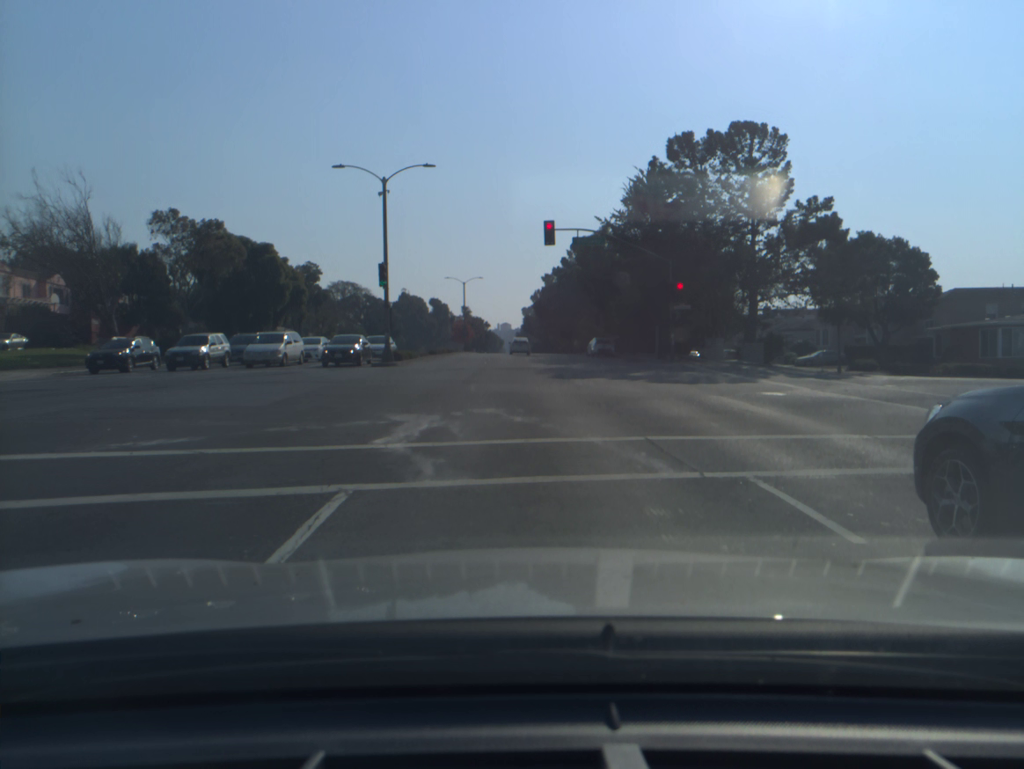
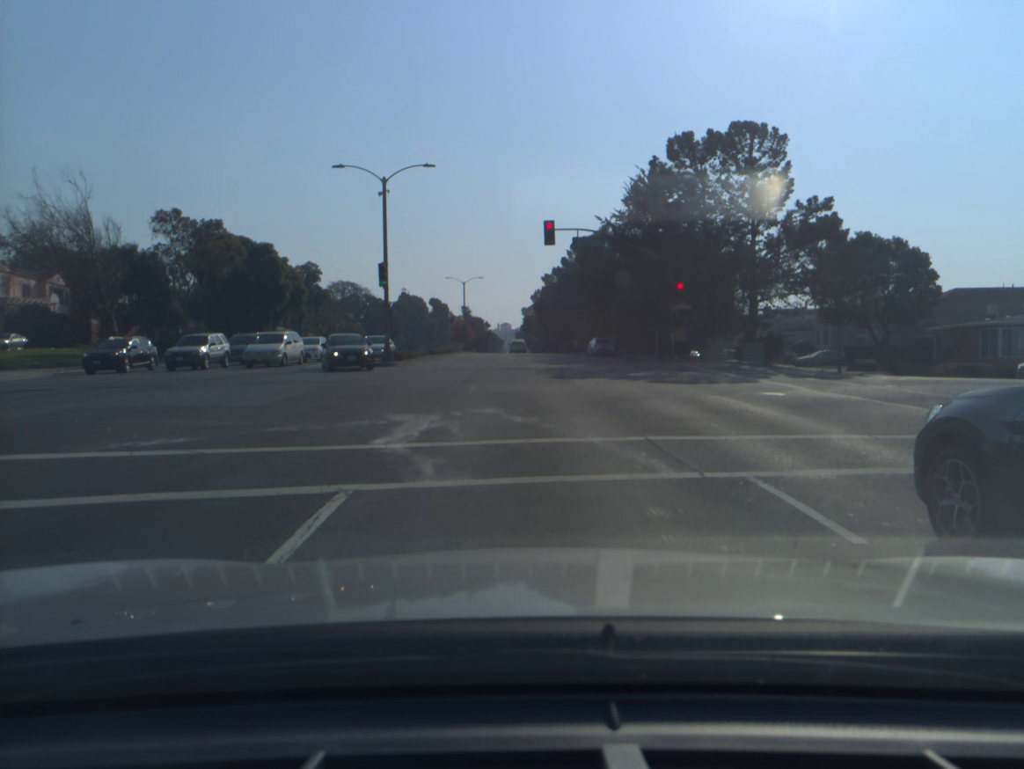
(0.0, 0.0) m; 0°
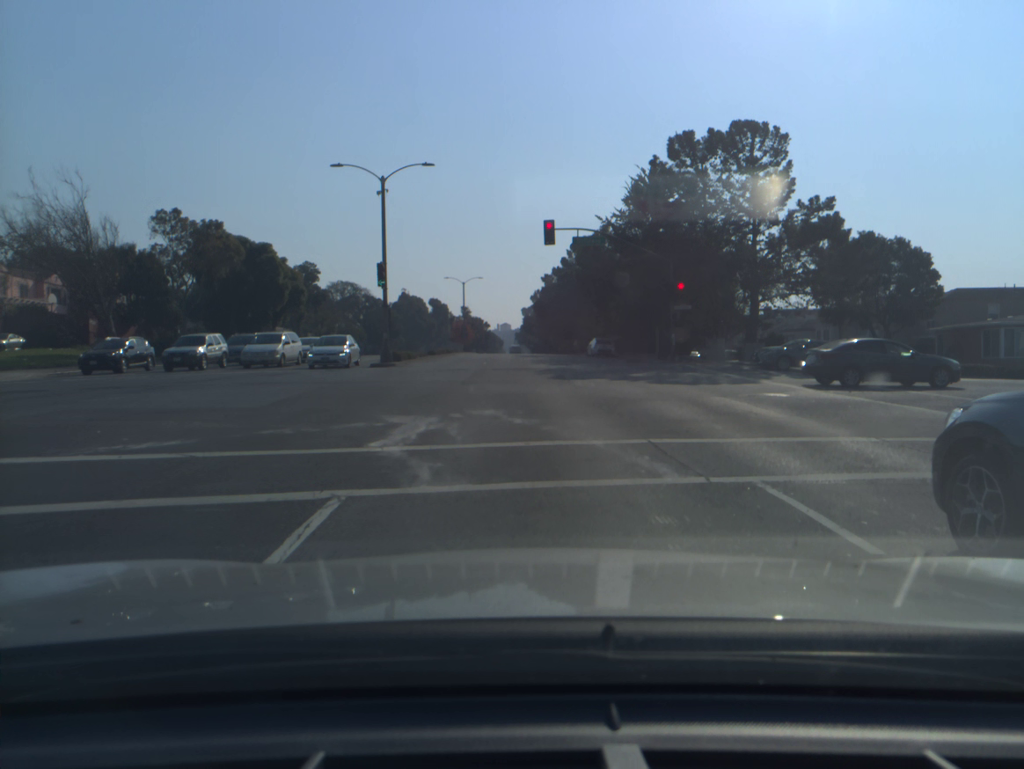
(0.0, +0.2) m; 0°
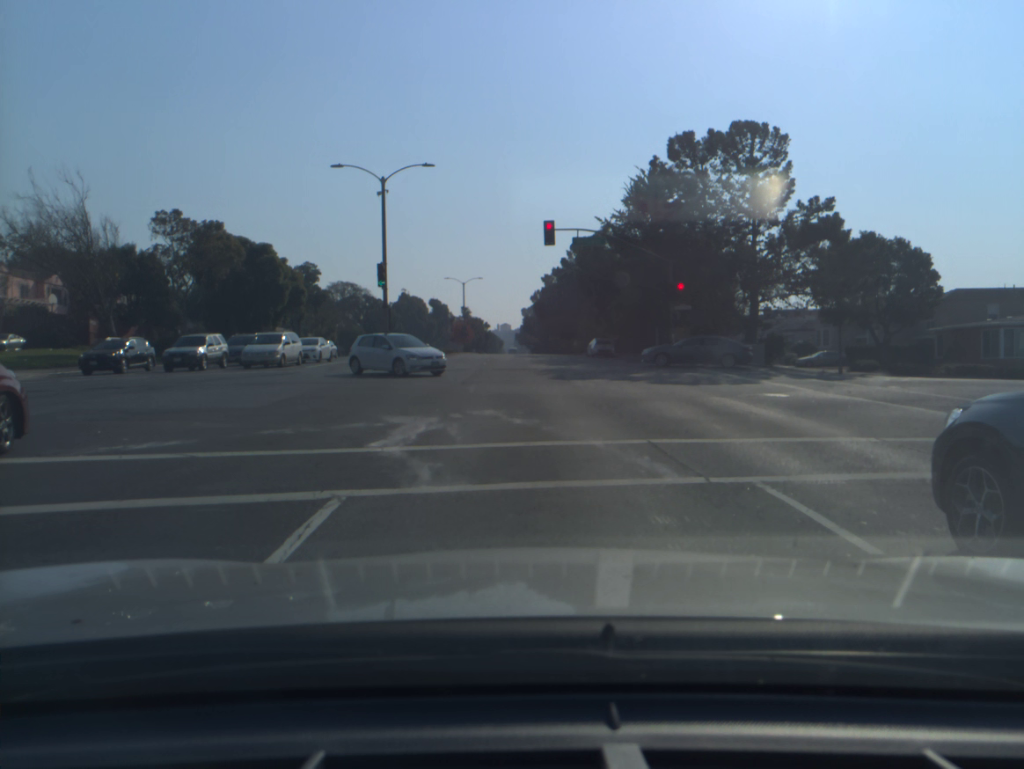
(0.0, 0.0) m; 0°
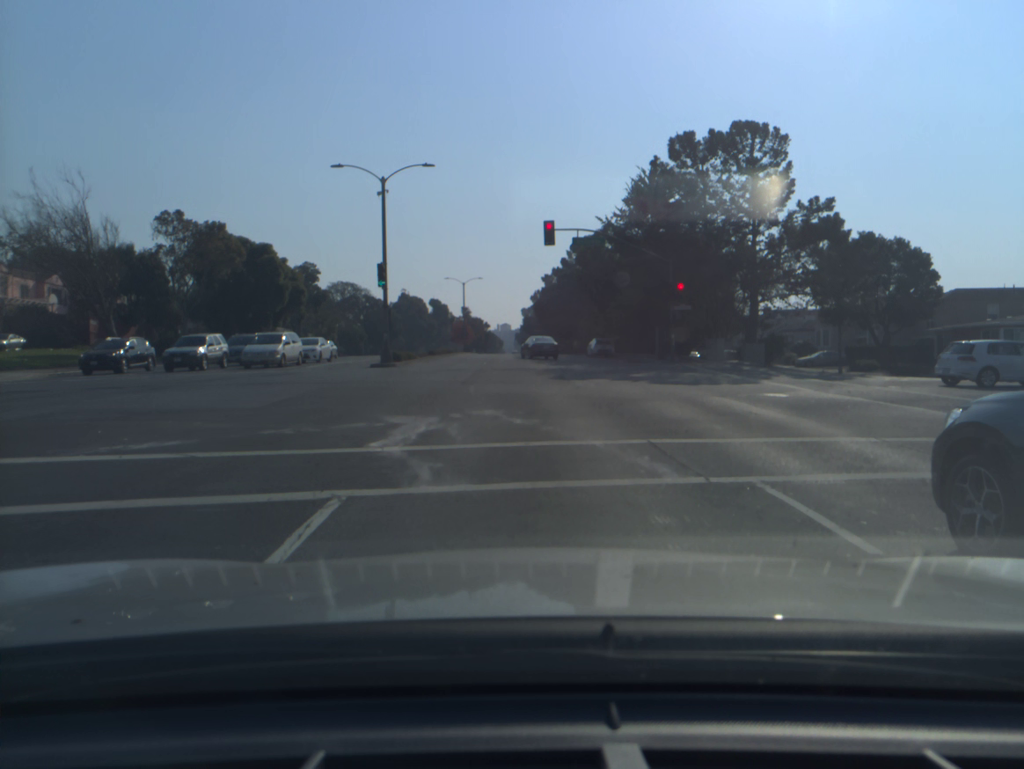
(0.0, 0.0) m; 0°
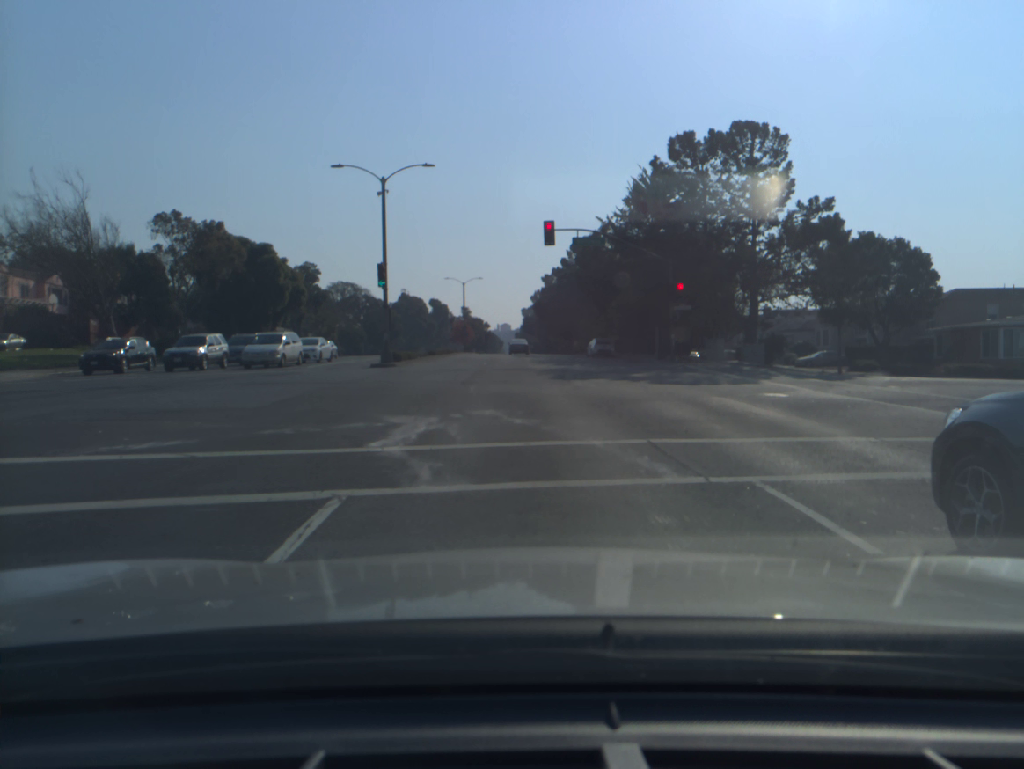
(0.0, 0.0) m; 0°
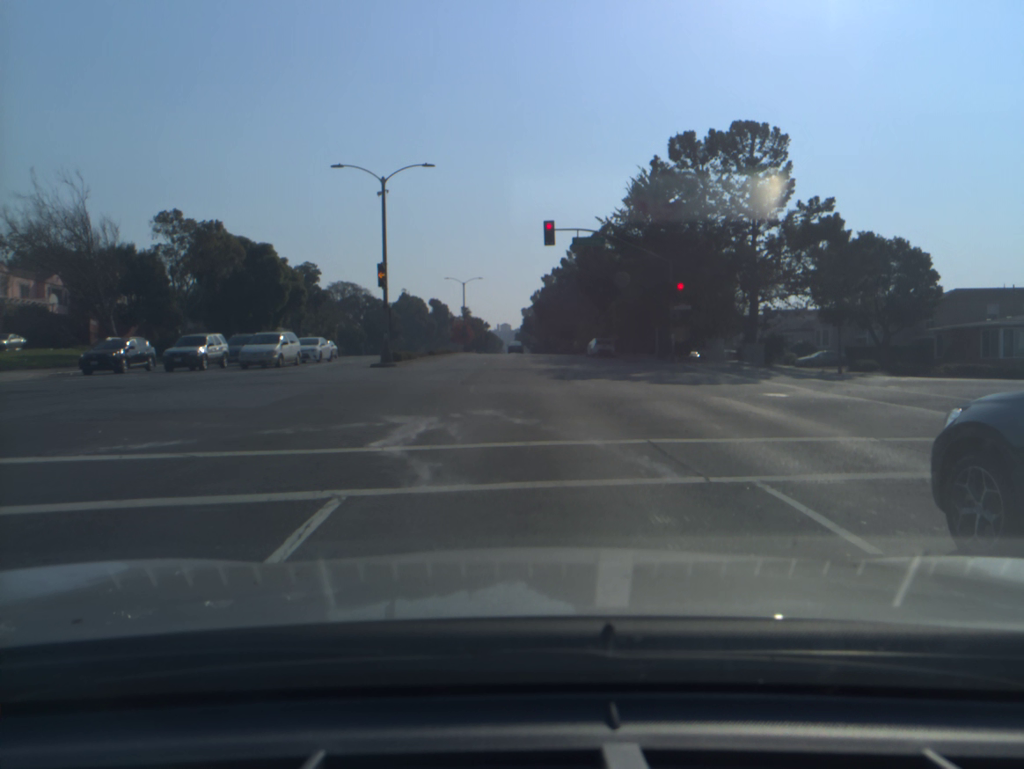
(0.0, 0.0) m; 0°
